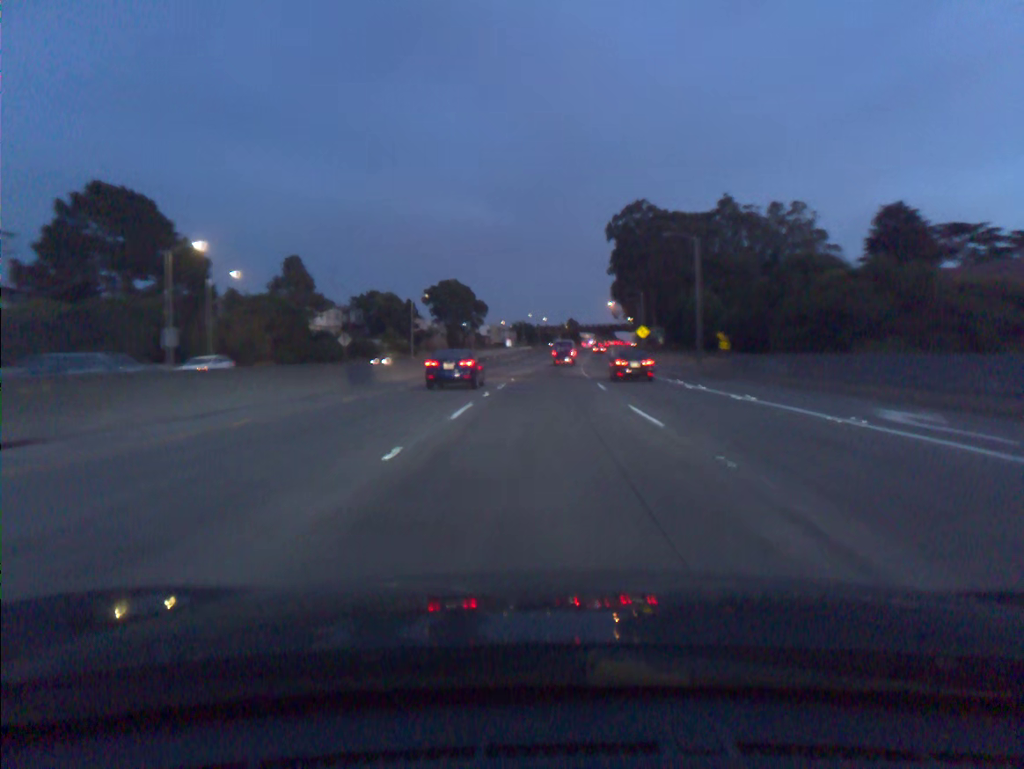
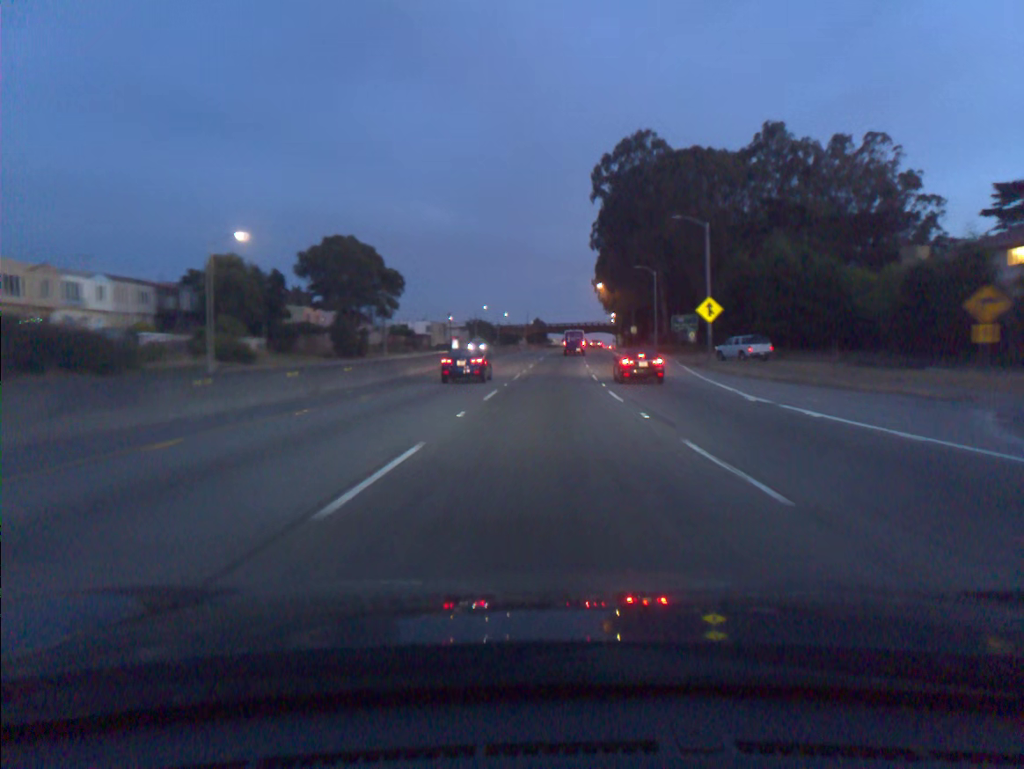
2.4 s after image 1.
(+1.1, +60.7) m; +3°
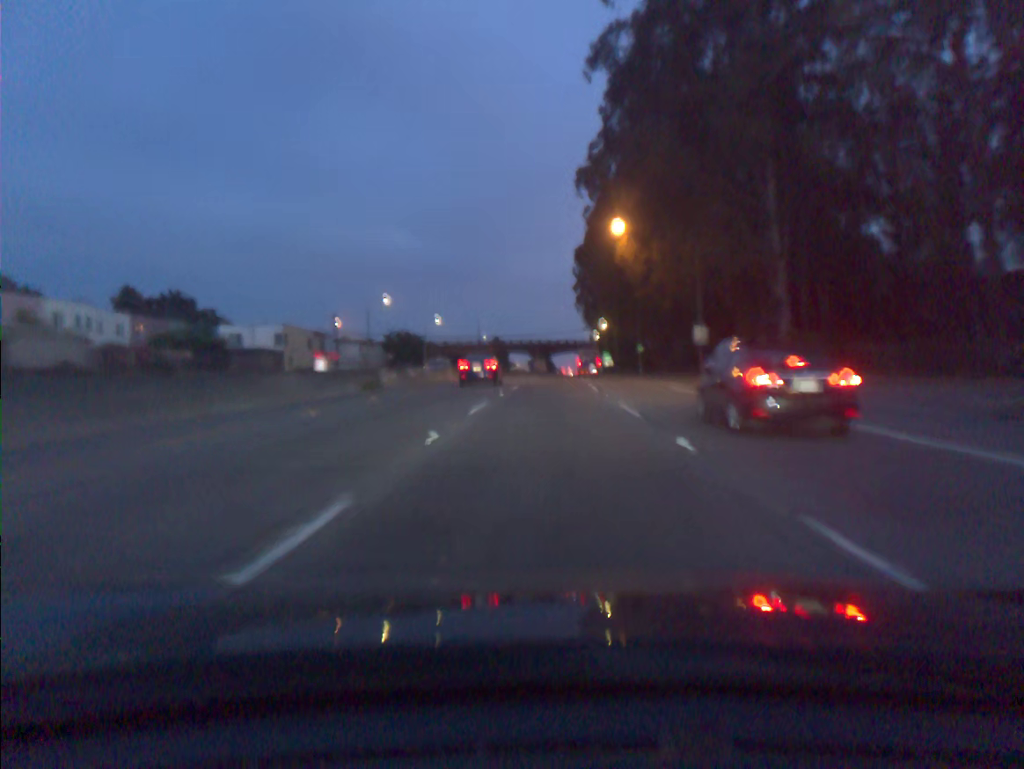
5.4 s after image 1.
(+1.9, +77.9) m; +2°
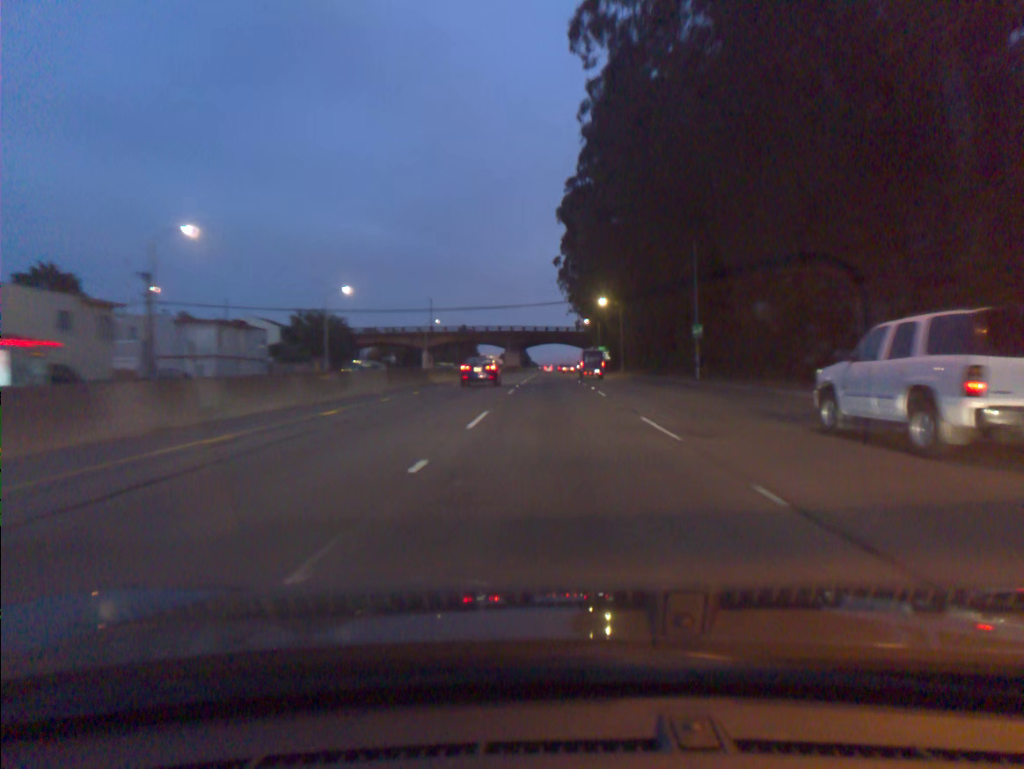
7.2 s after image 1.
(+0.7, +47.1) m; +2°
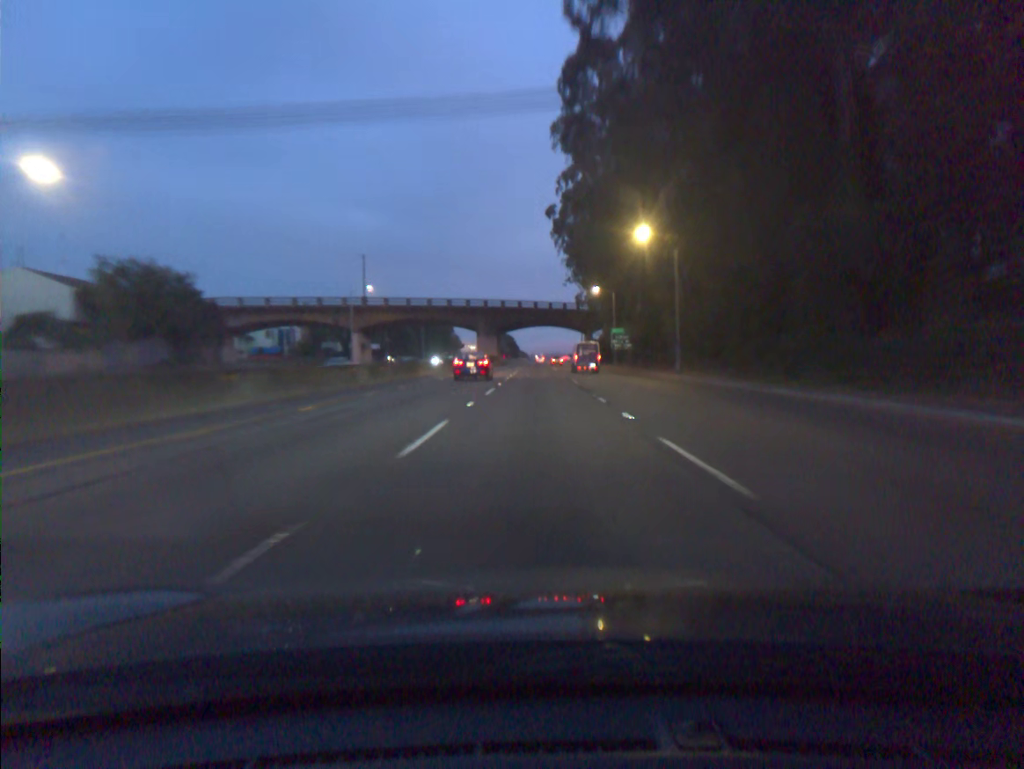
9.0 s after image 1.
(+0.5, +48.3) m; +1°
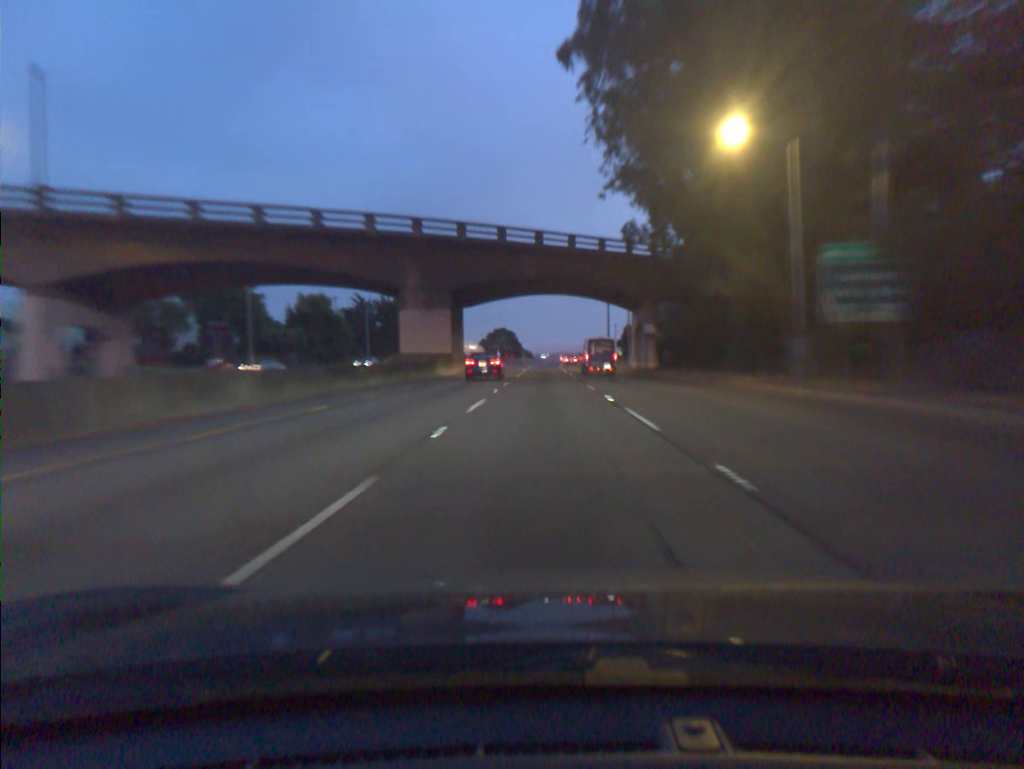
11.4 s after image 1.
(-0.4, +66.9) m; 0°
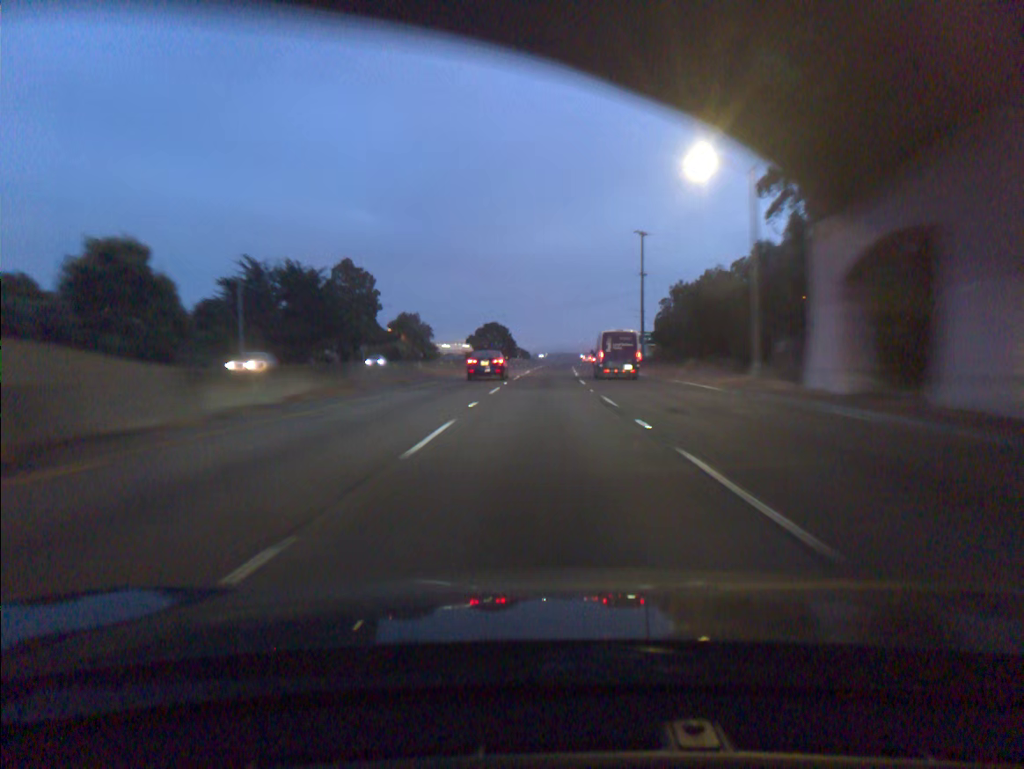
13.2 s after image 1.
(+0.2, +51.9) m; 0°
